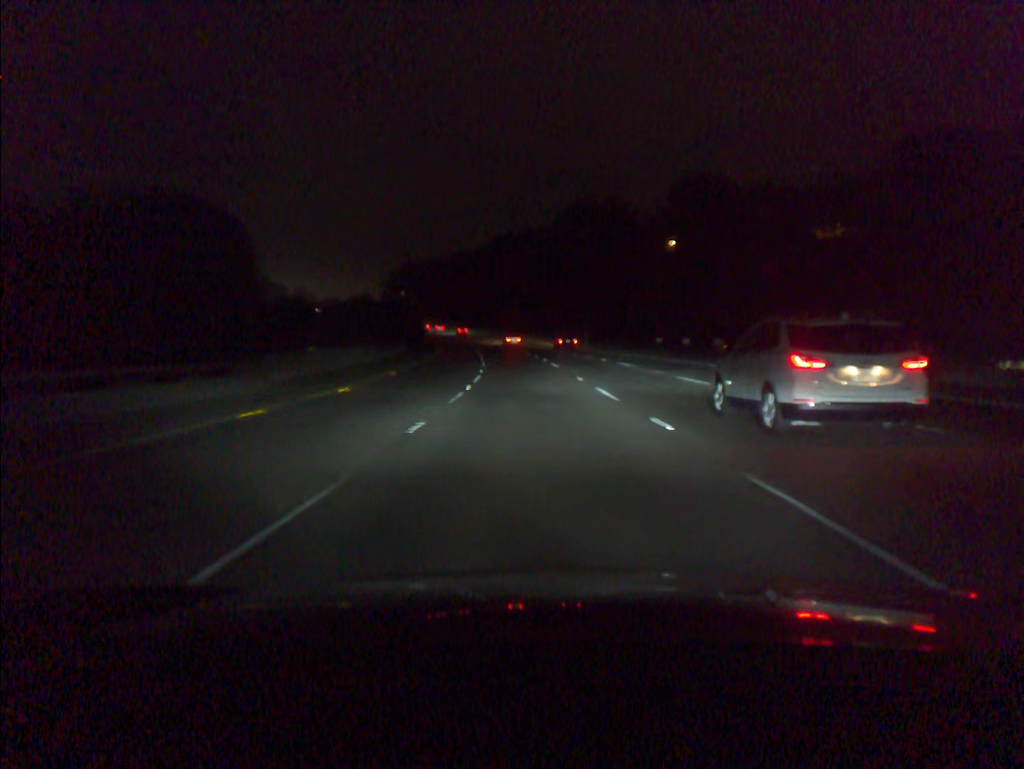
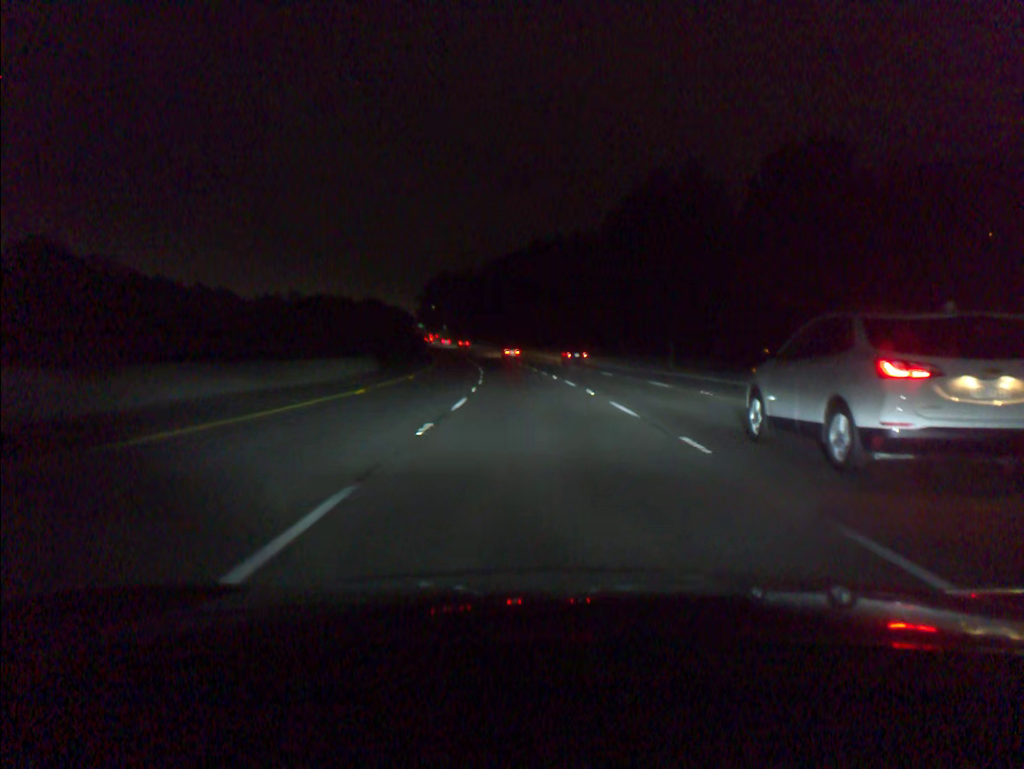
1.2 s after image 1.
(-1.1, +36.9) m; -3°
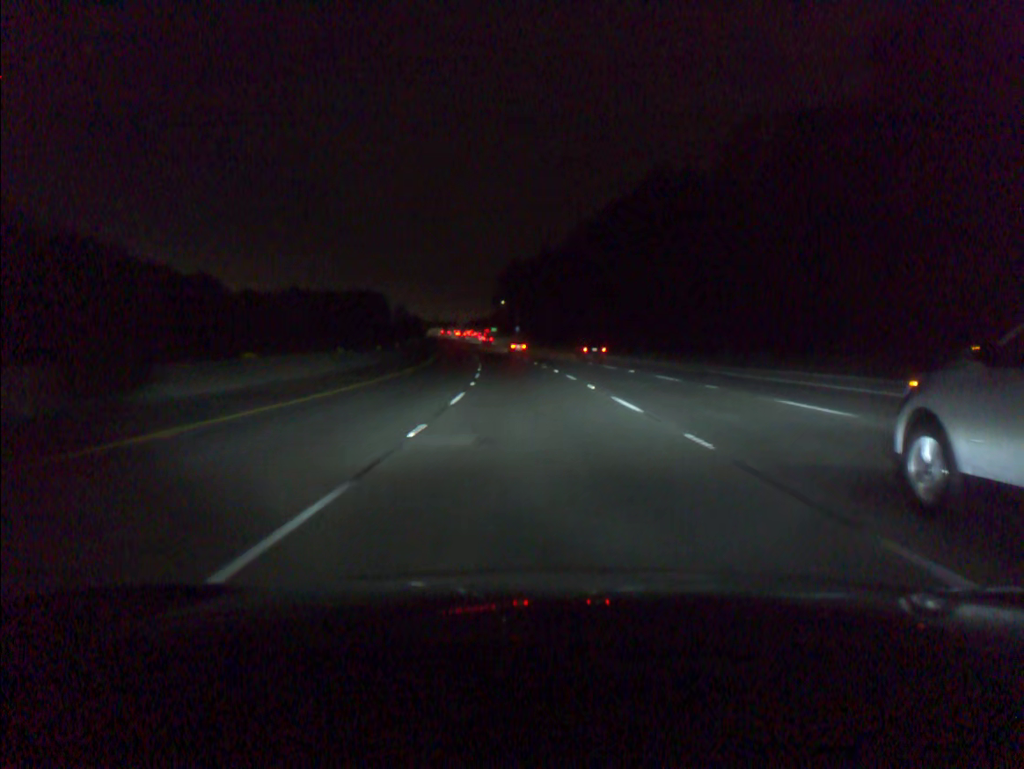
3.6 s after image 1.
(-4.2, +73.1) m; -6°
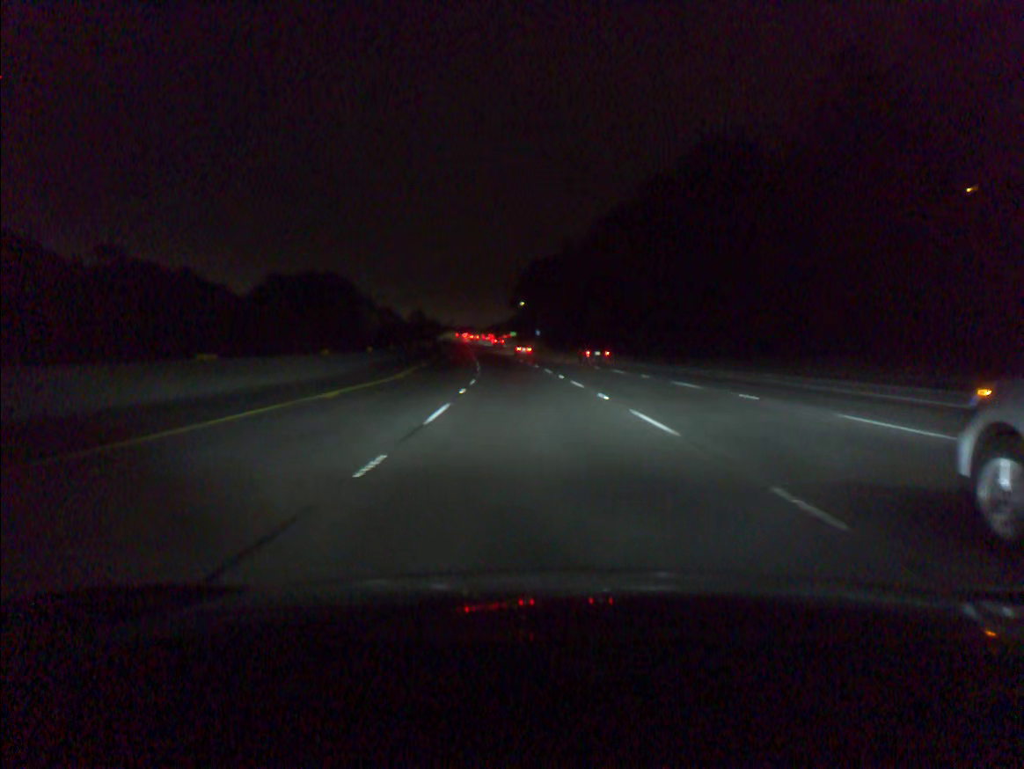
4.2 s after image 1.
(-0.2, +18.2) m; -2°
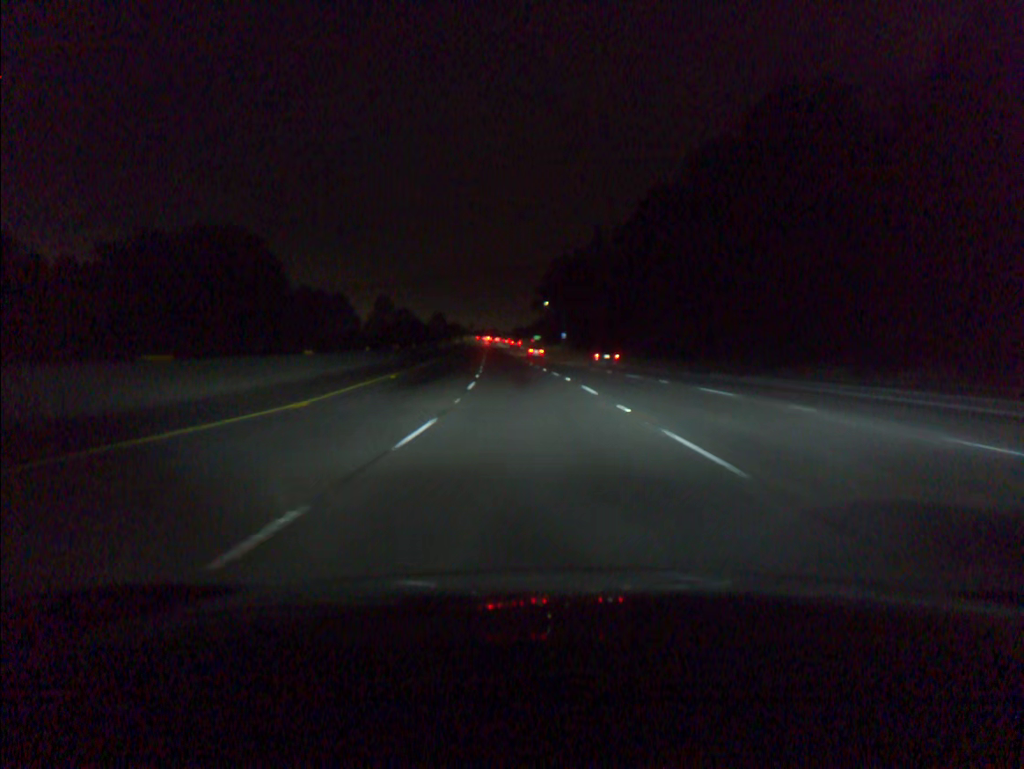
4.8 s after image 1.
(-0.3, +18.1) m; -2°
